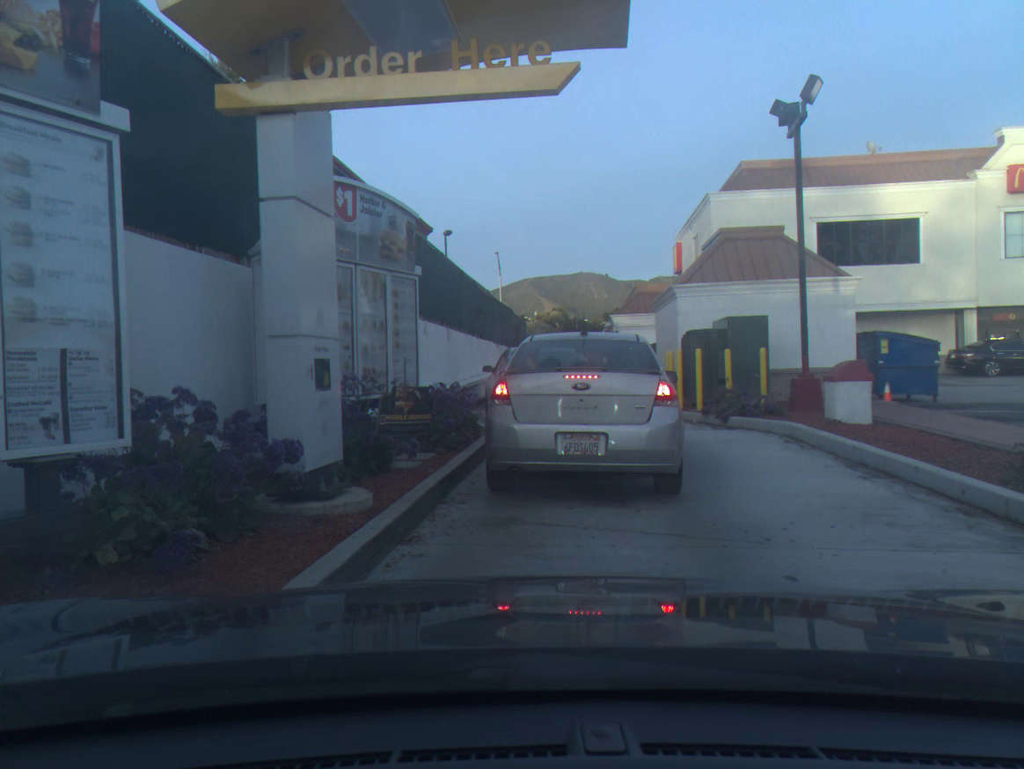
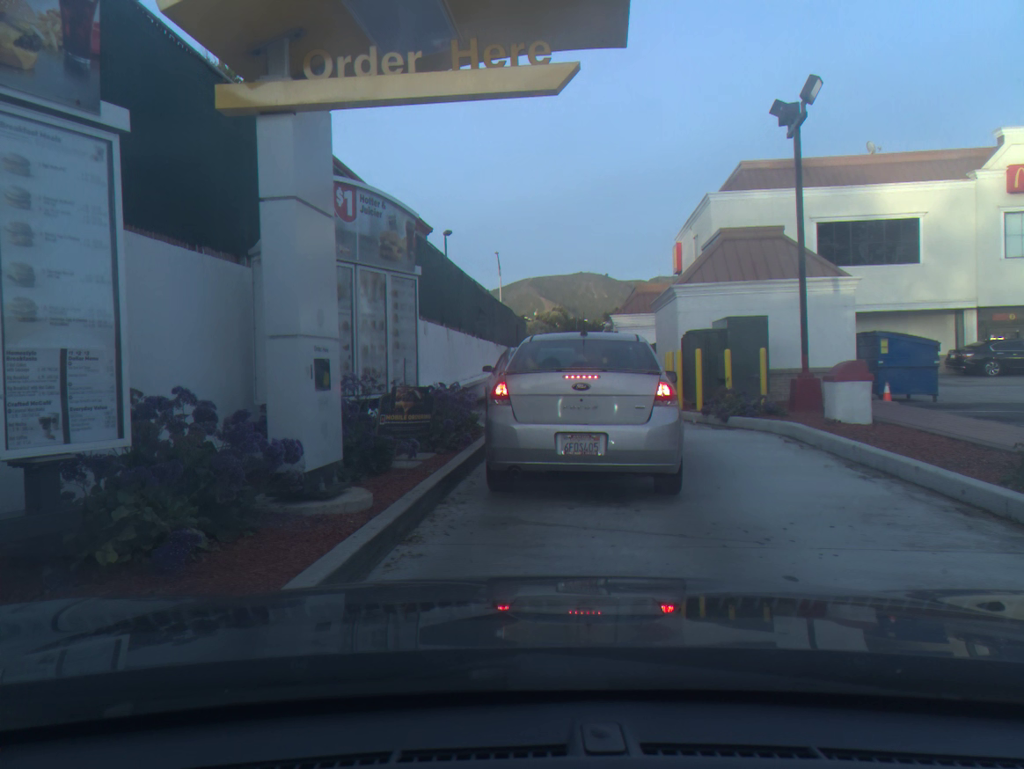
(0.0, 0.0) m; 0°
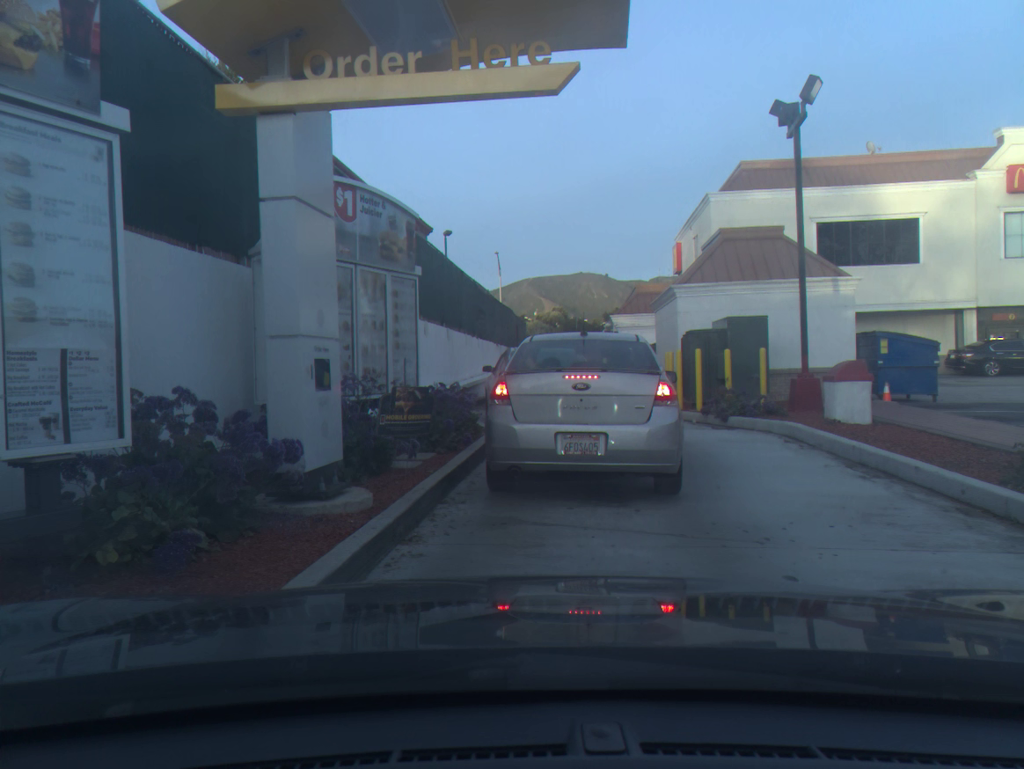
(0.0, 0.0) m; 0°
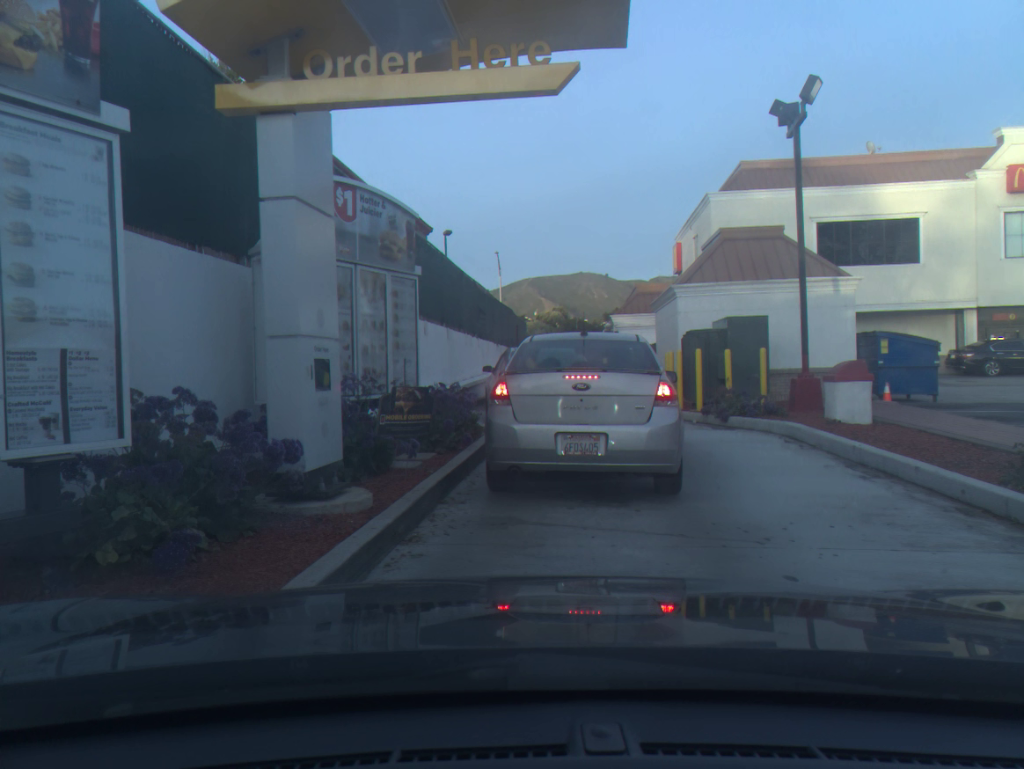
(0.0, 0.0) m; 0°
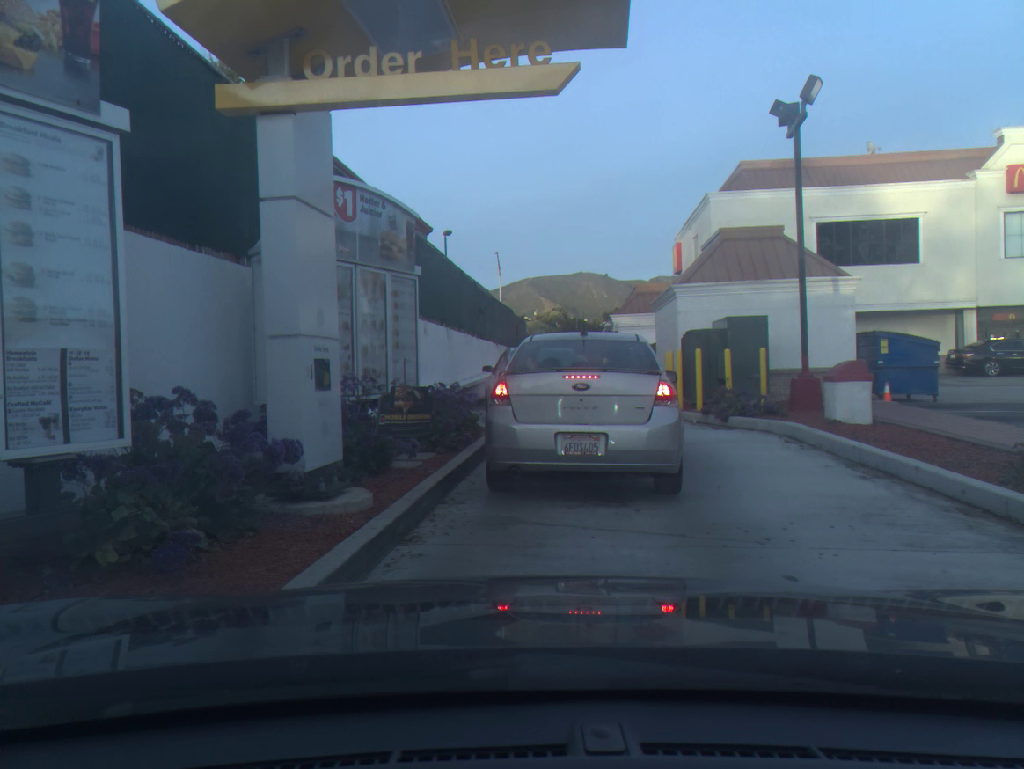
(0.0, 0.0) m; 0°
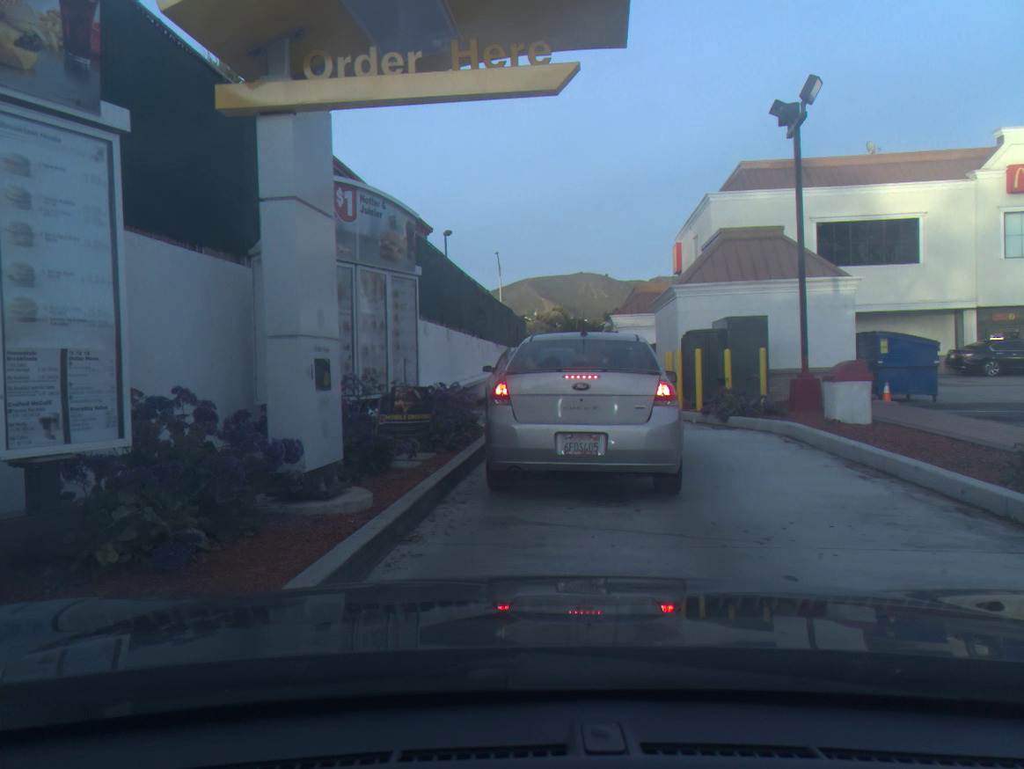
(0.0, 0.0) m; 0°
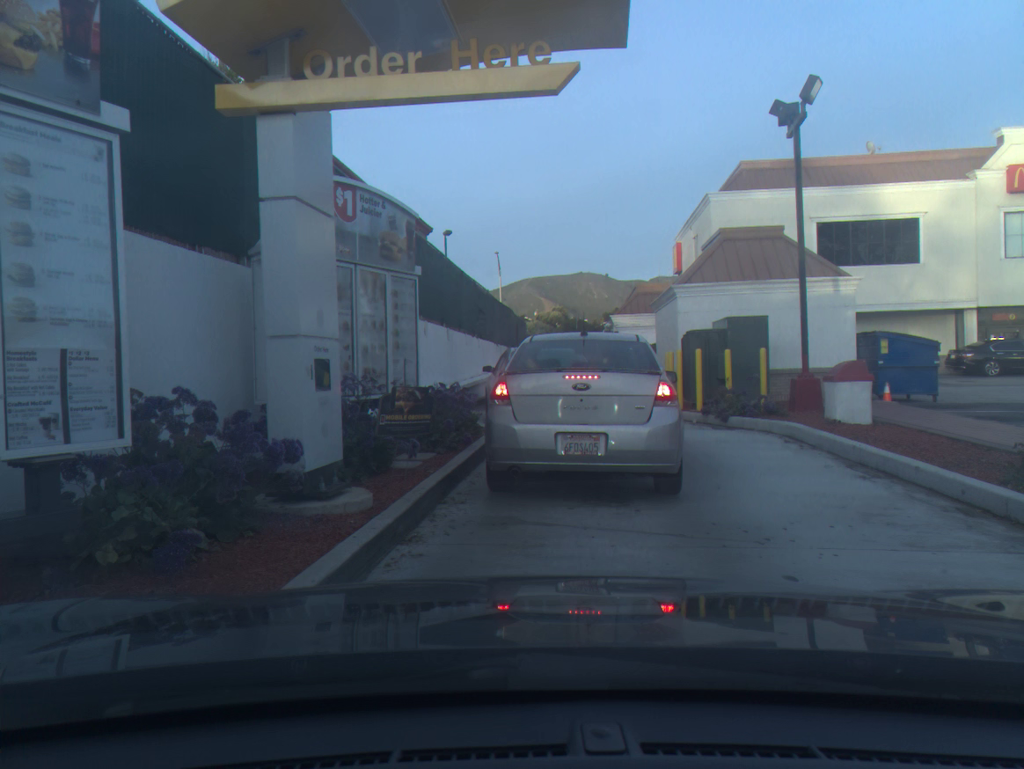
(0.0, 0.0) m; 0°
